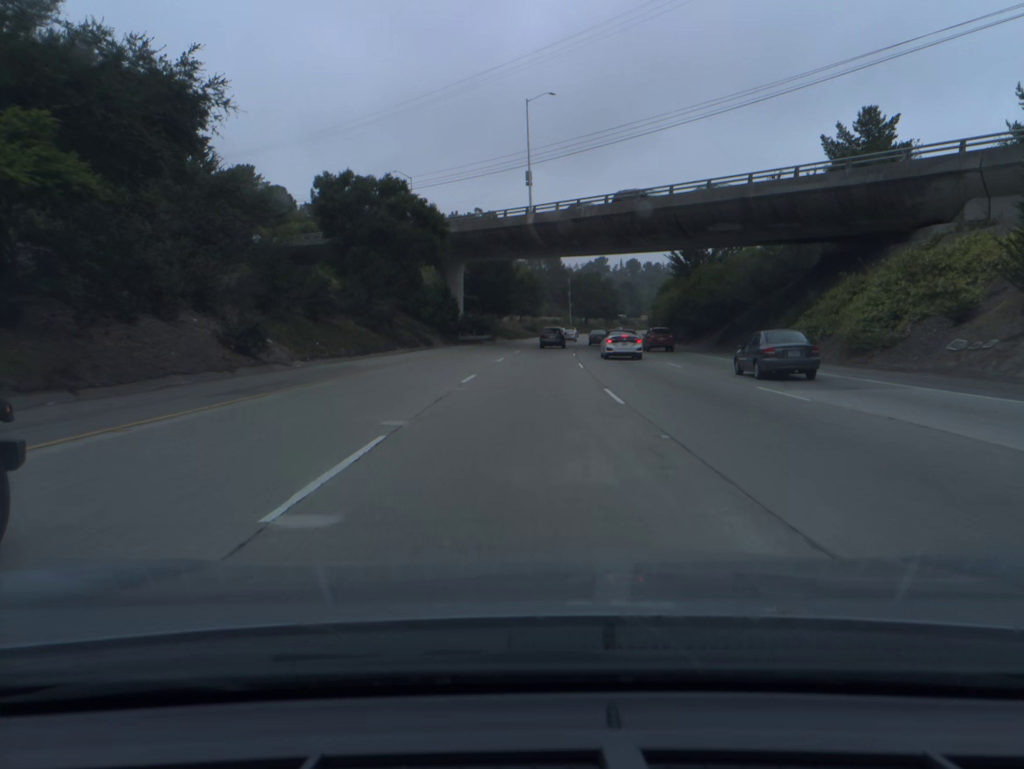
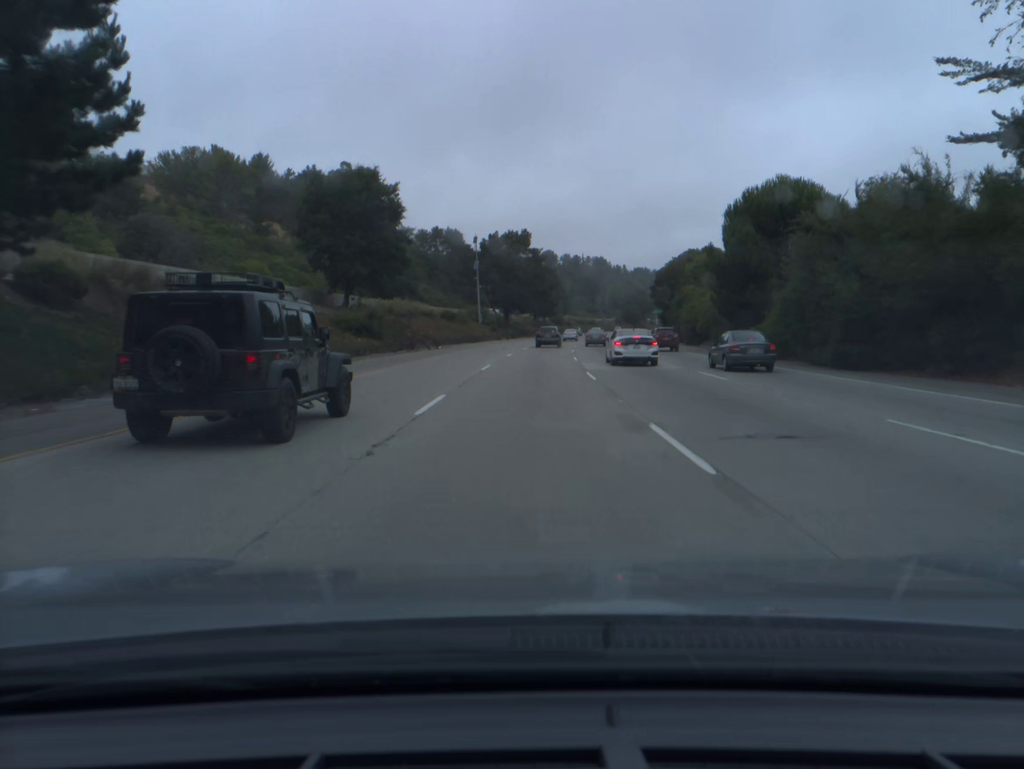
(+5.4, +95.2) m; +7°
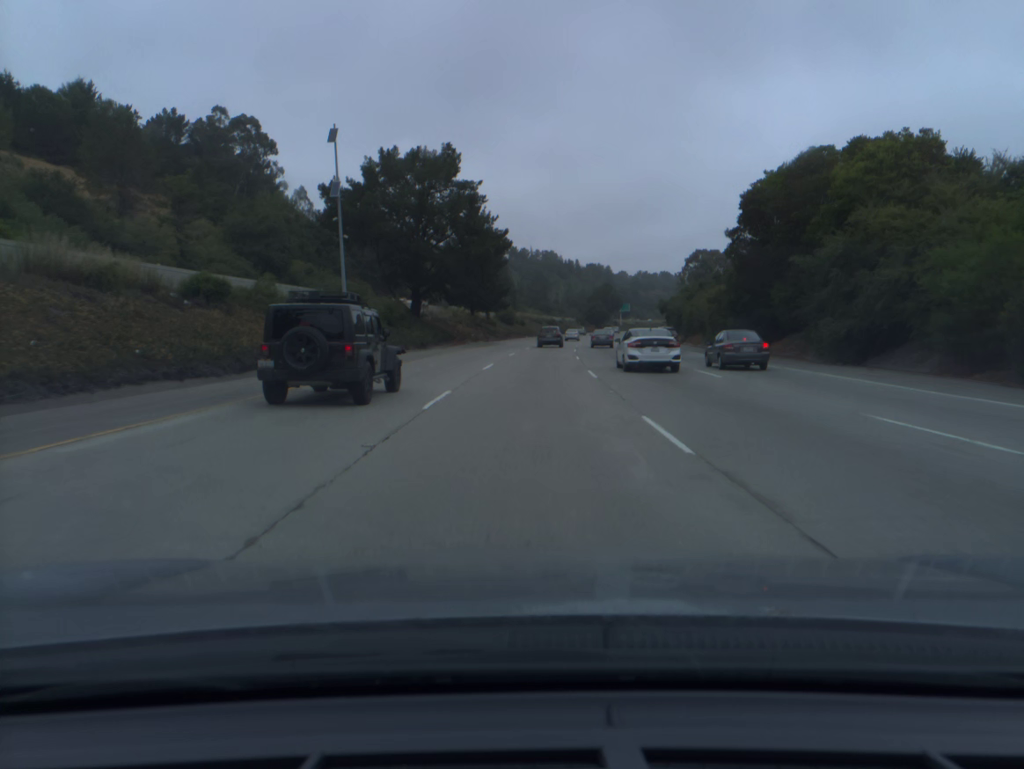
(+2.0, +57.4) m; +4°
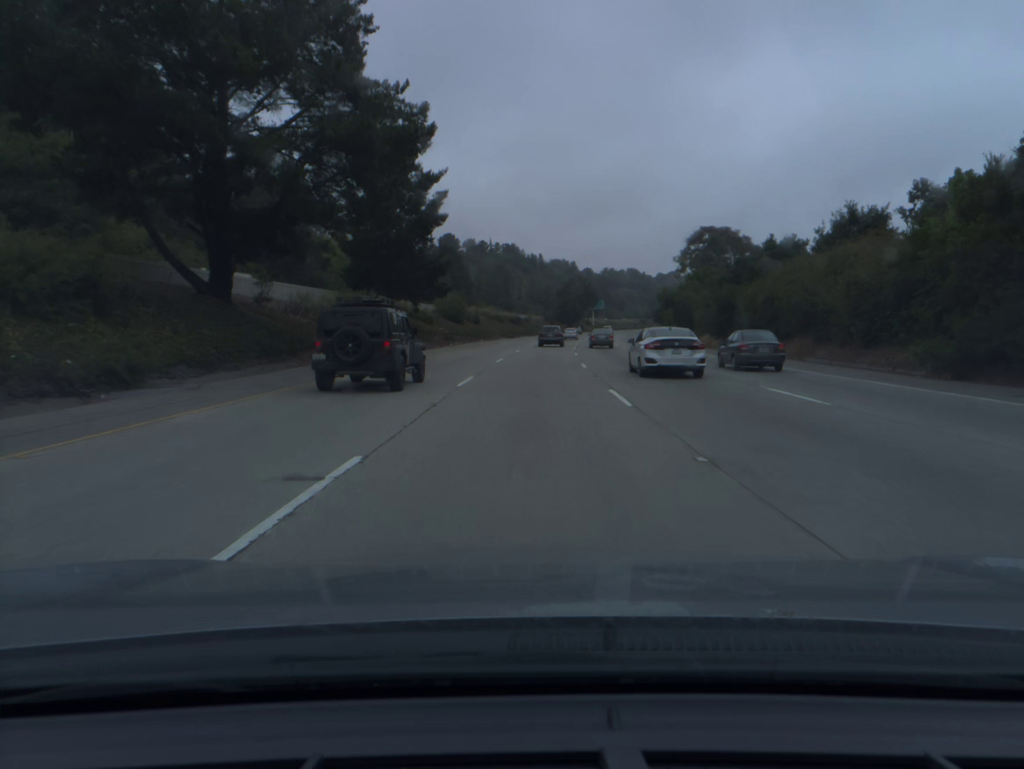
(+0.9, +38.2) m; +3°
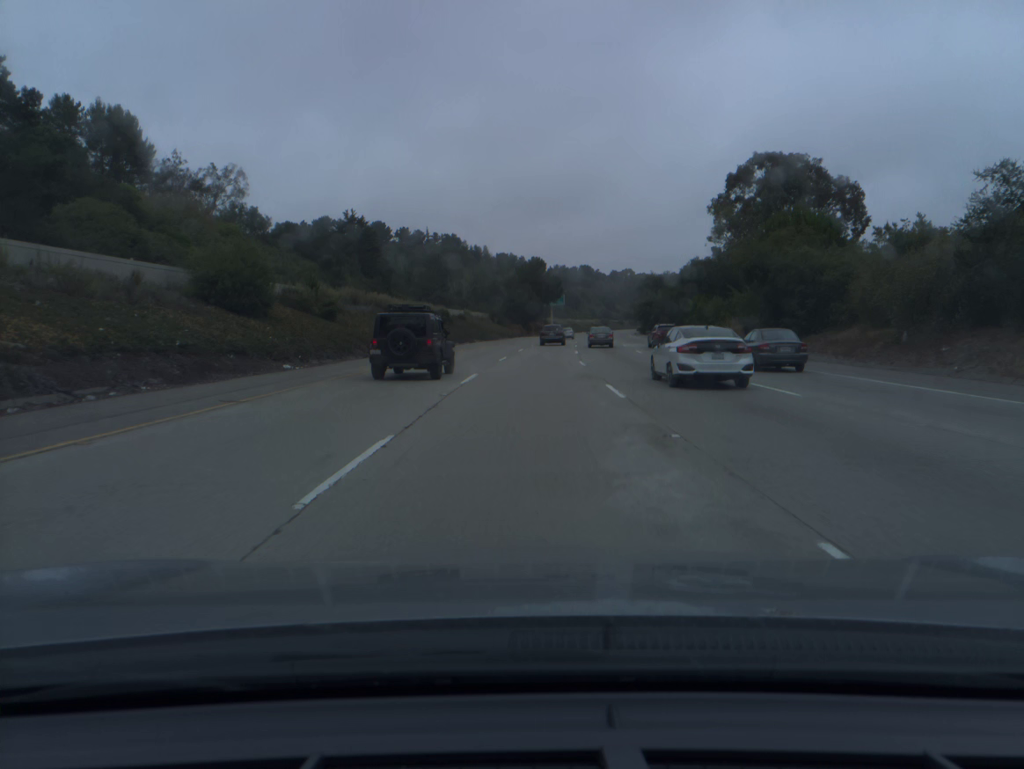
(+2.0, +57.1) m; +4°
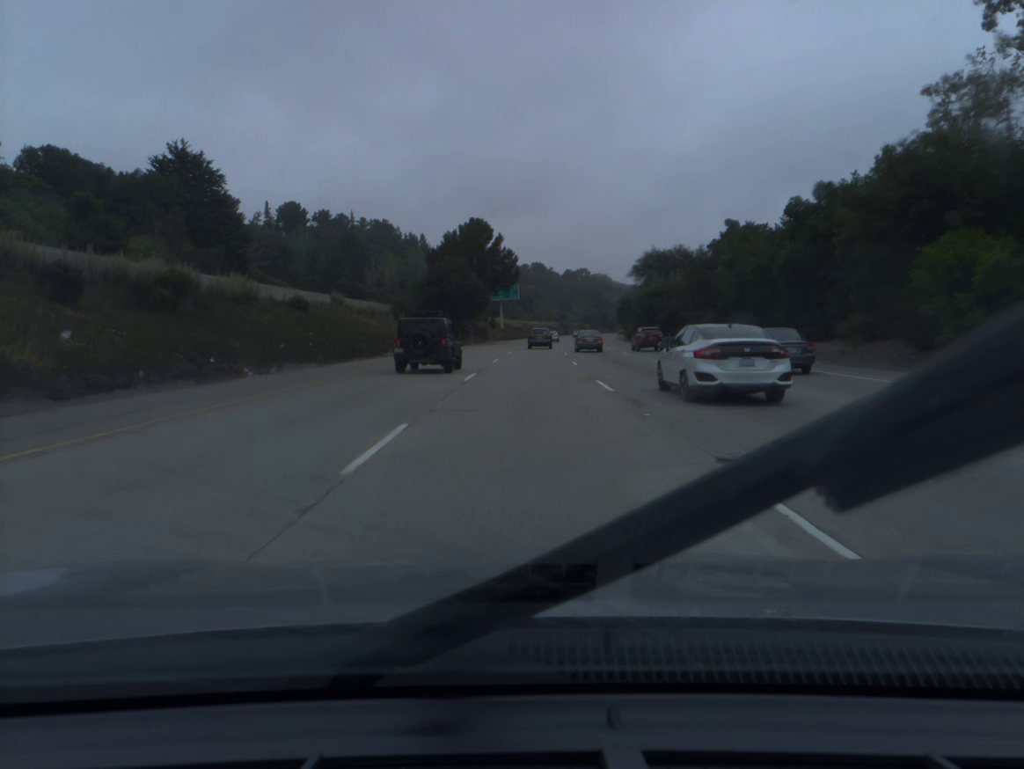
(+2.0, +56.8) m; +4°
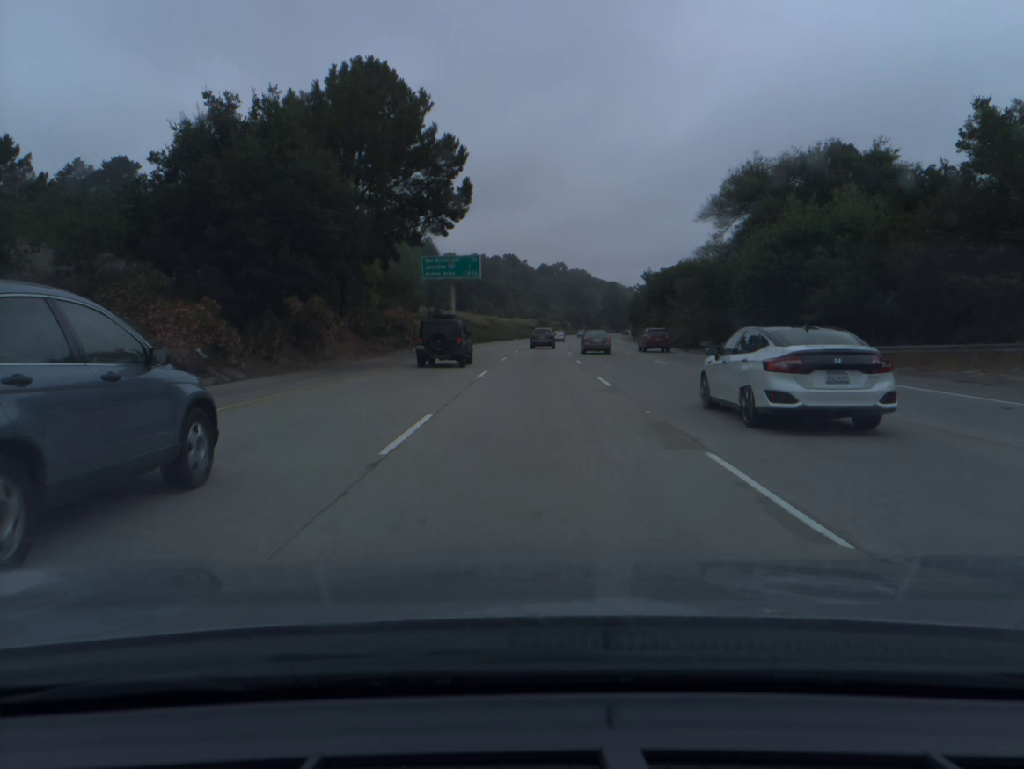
(+1.0, +56.9) m; +2°
